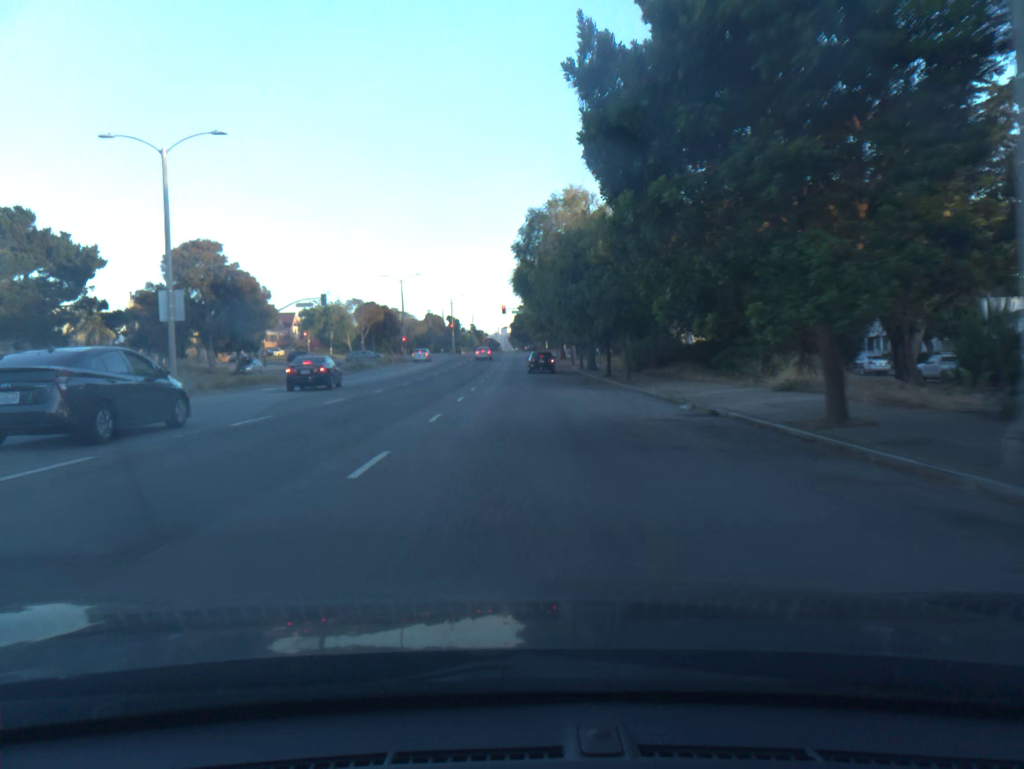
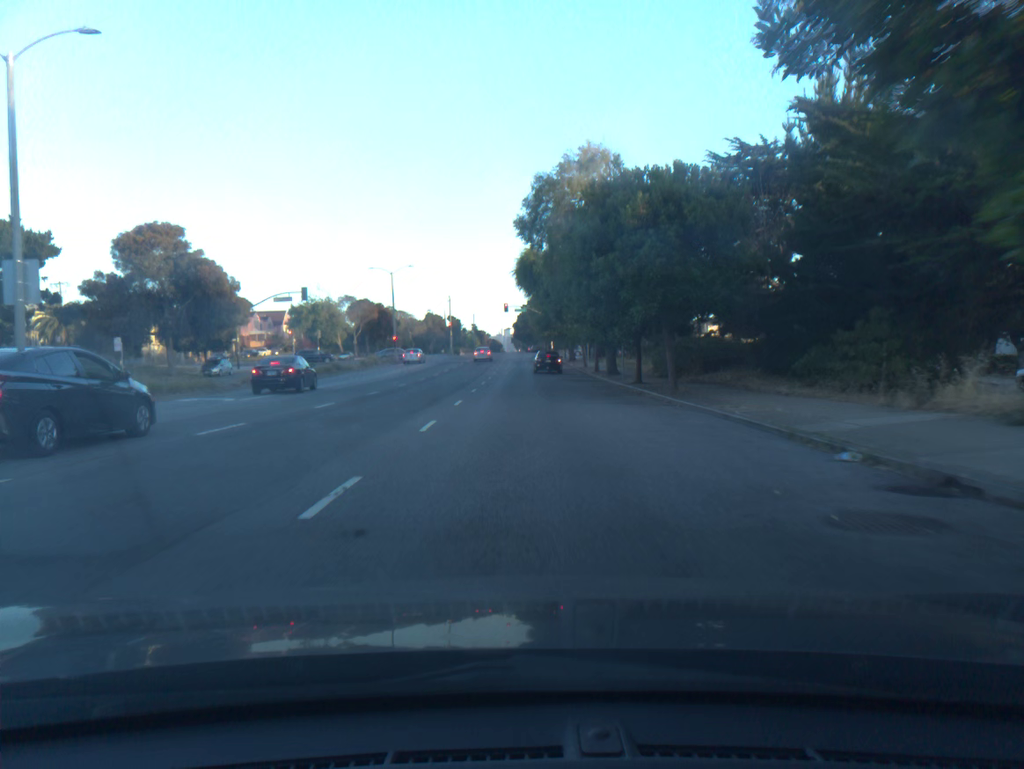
(0.0, +9.1) m; 0°
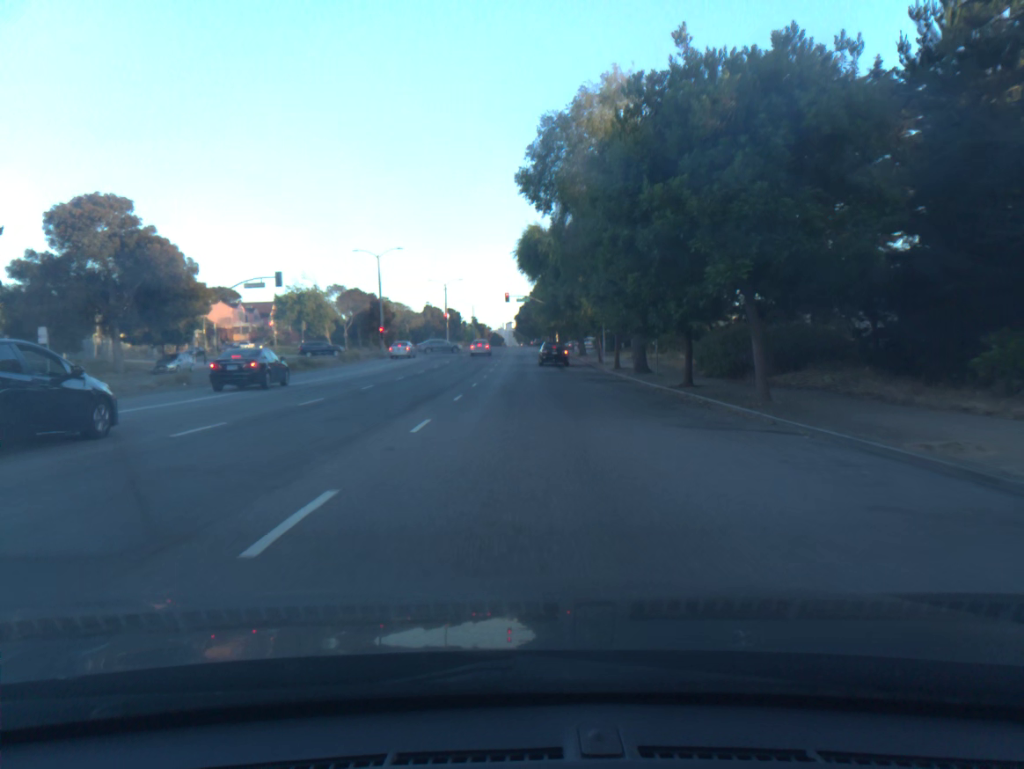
(0.0, +8.7) m; 0°
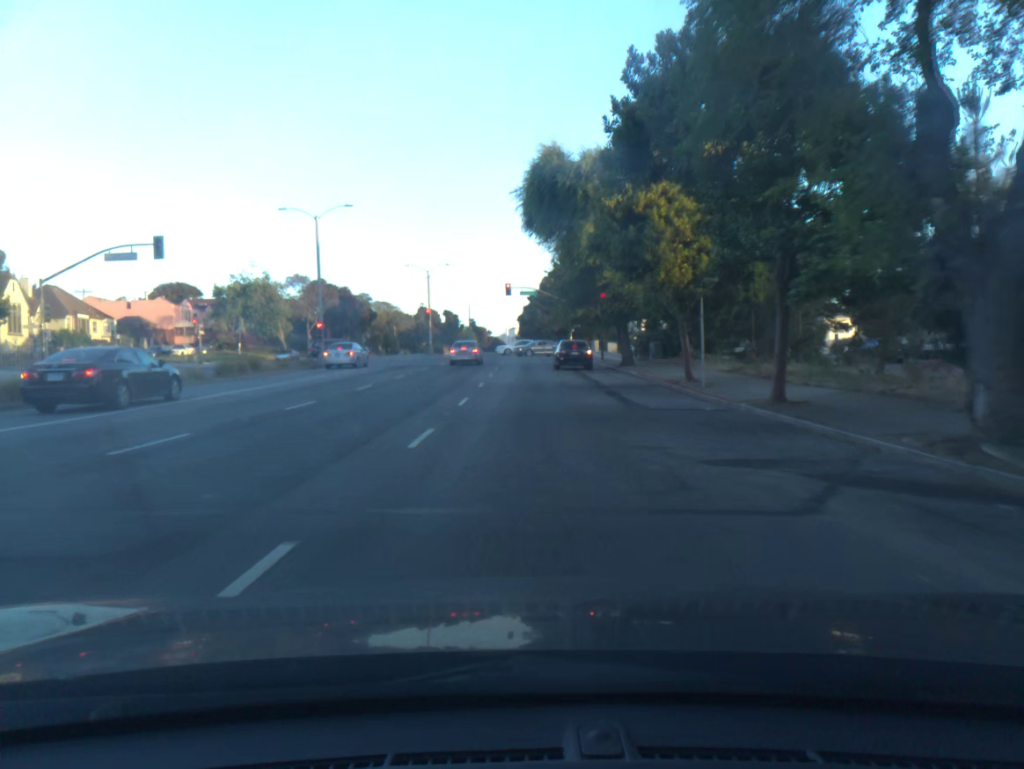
(-0.1, +23.9) m; 0°
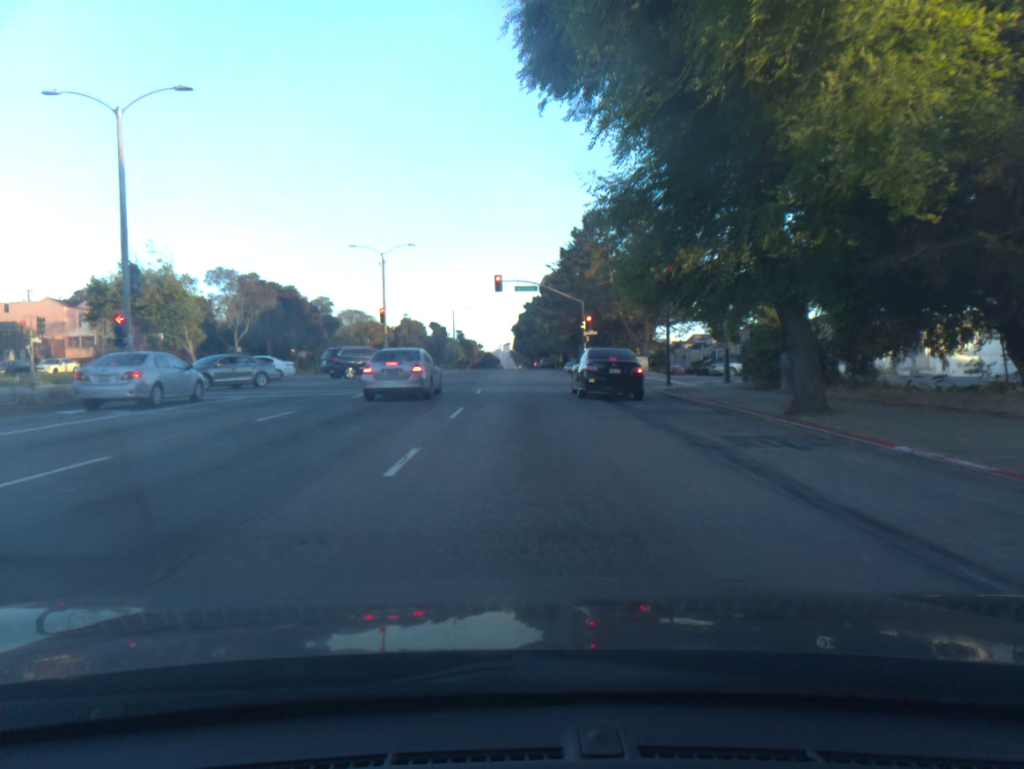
(+0.1, +24.2) m; +1°
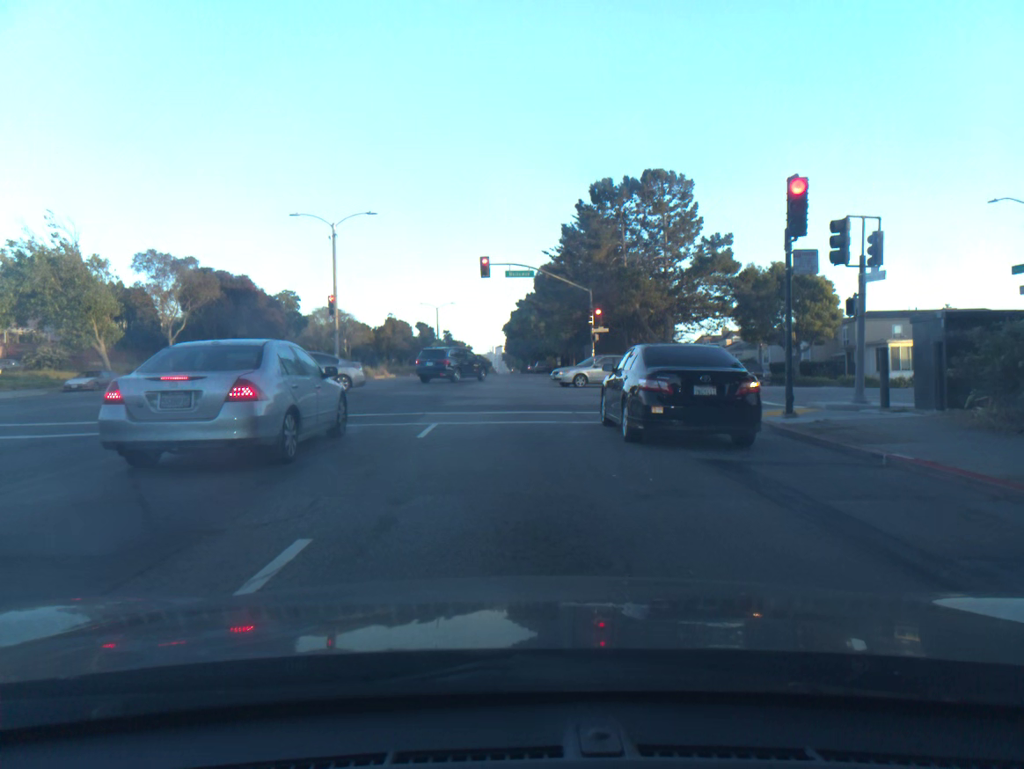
(0.0, +13.1) m; 0°
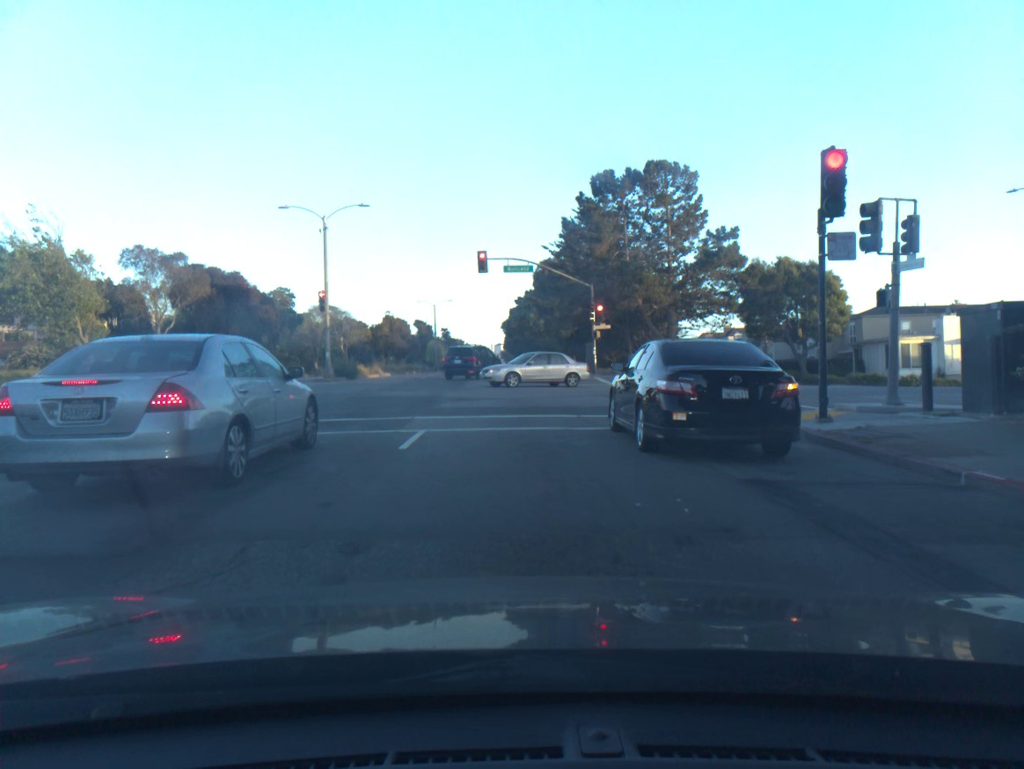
(0.0, +1.7) m; +1°
